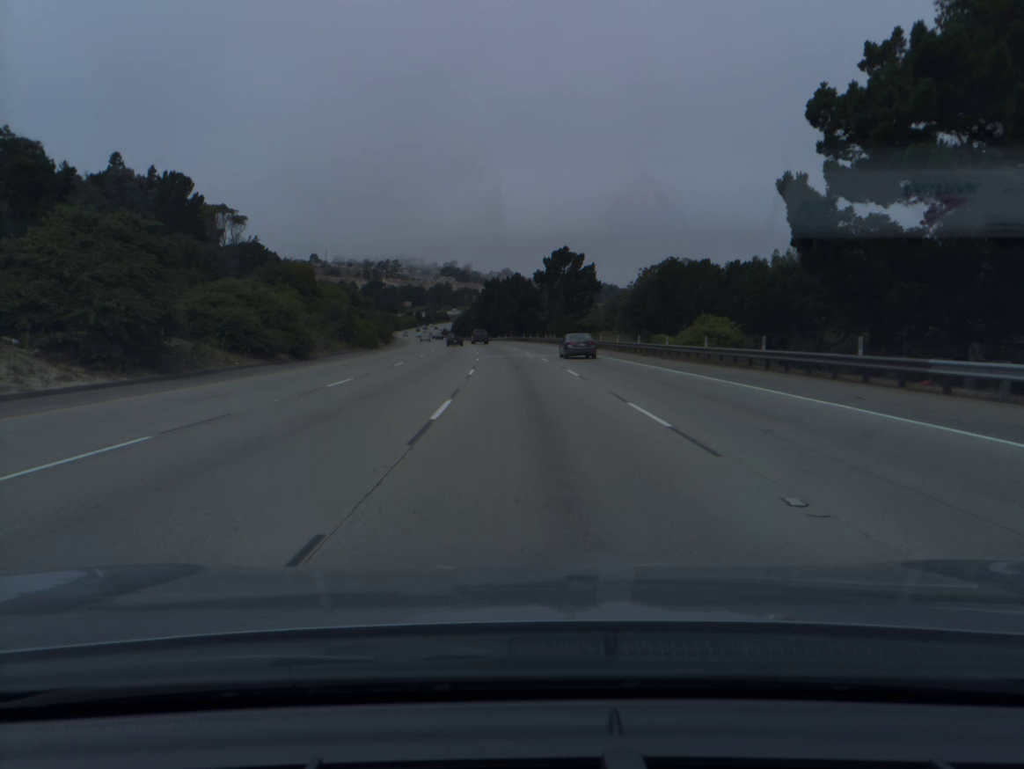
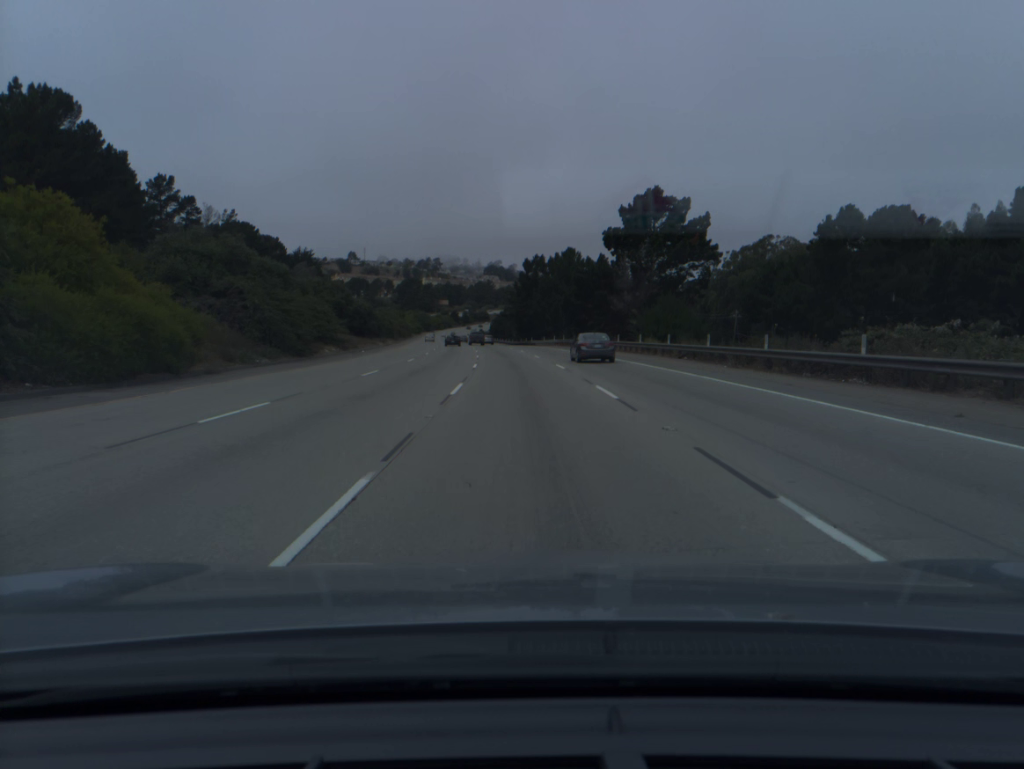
(-1.5, +53.2) m; -3°
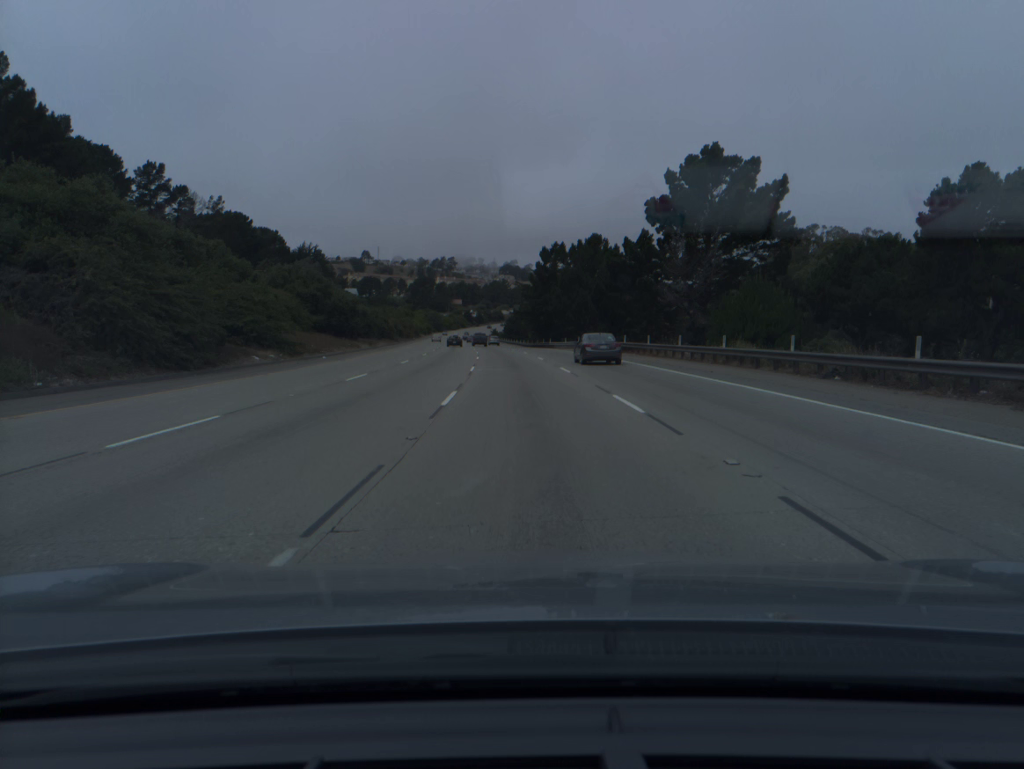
(-0.2, +17.7) m; -1°
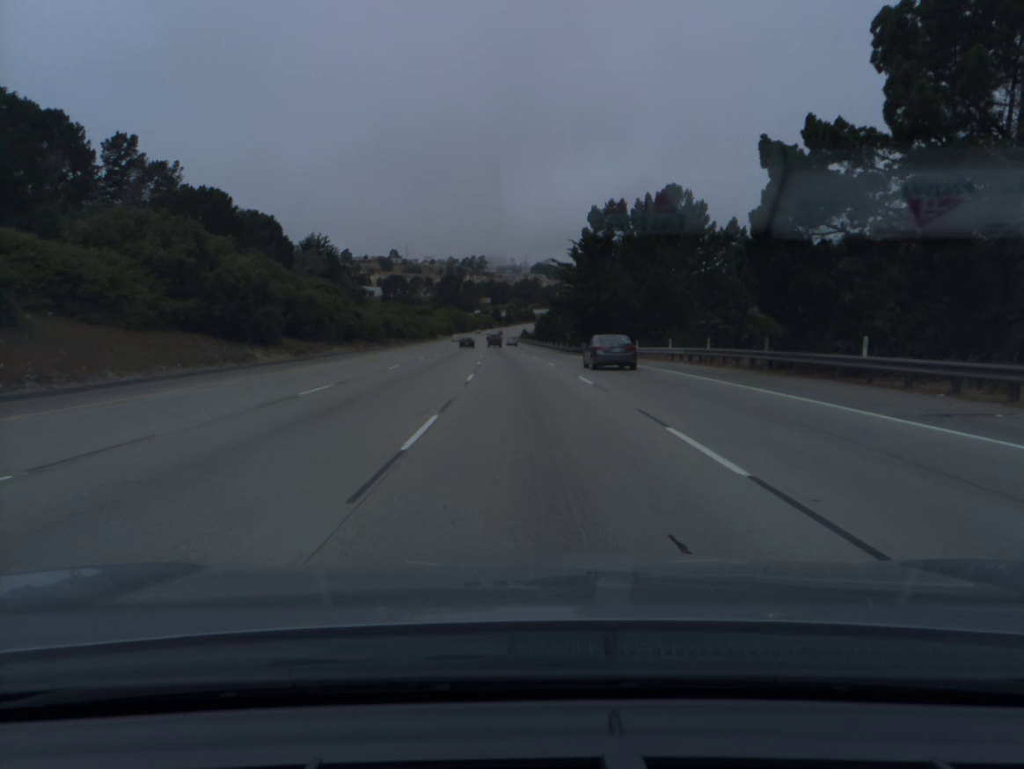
(-0.7, +35.2) m; -2°
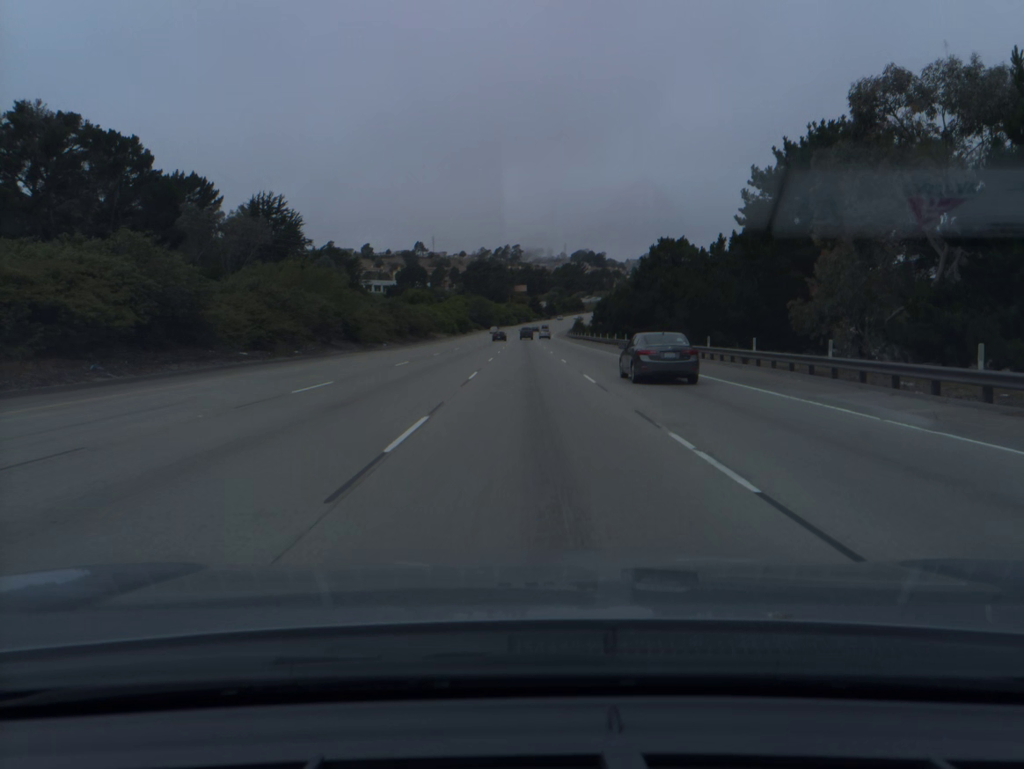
(-2.9, +88.0) m; -3°
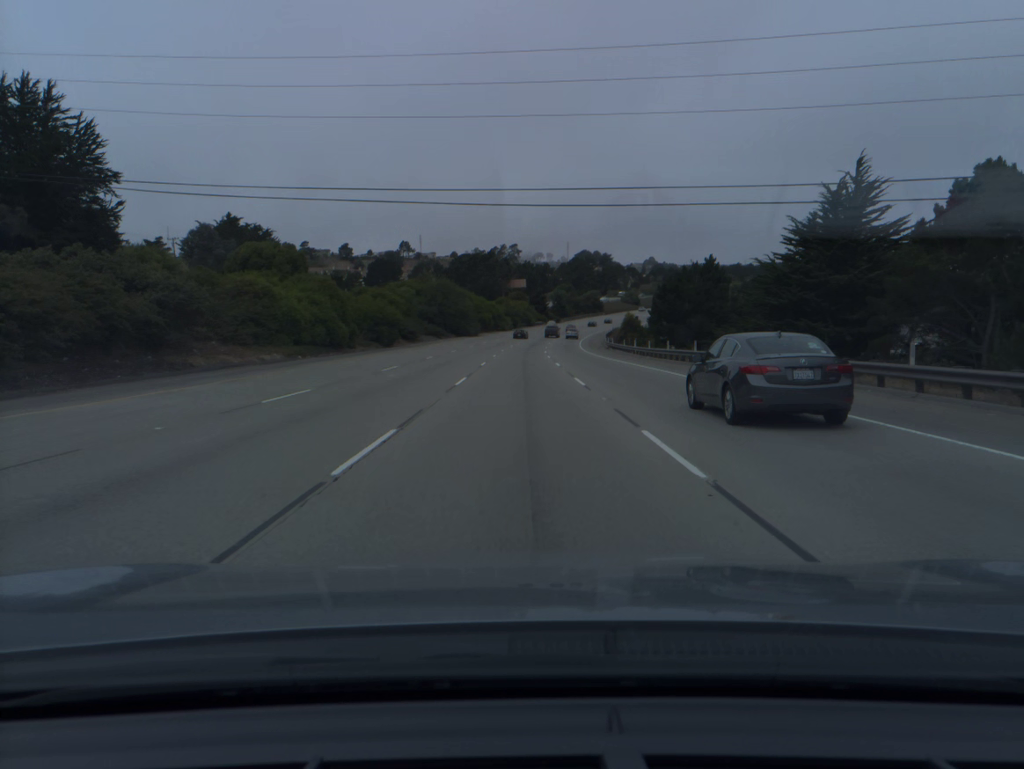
(+0.1, +88.8) m; 0°
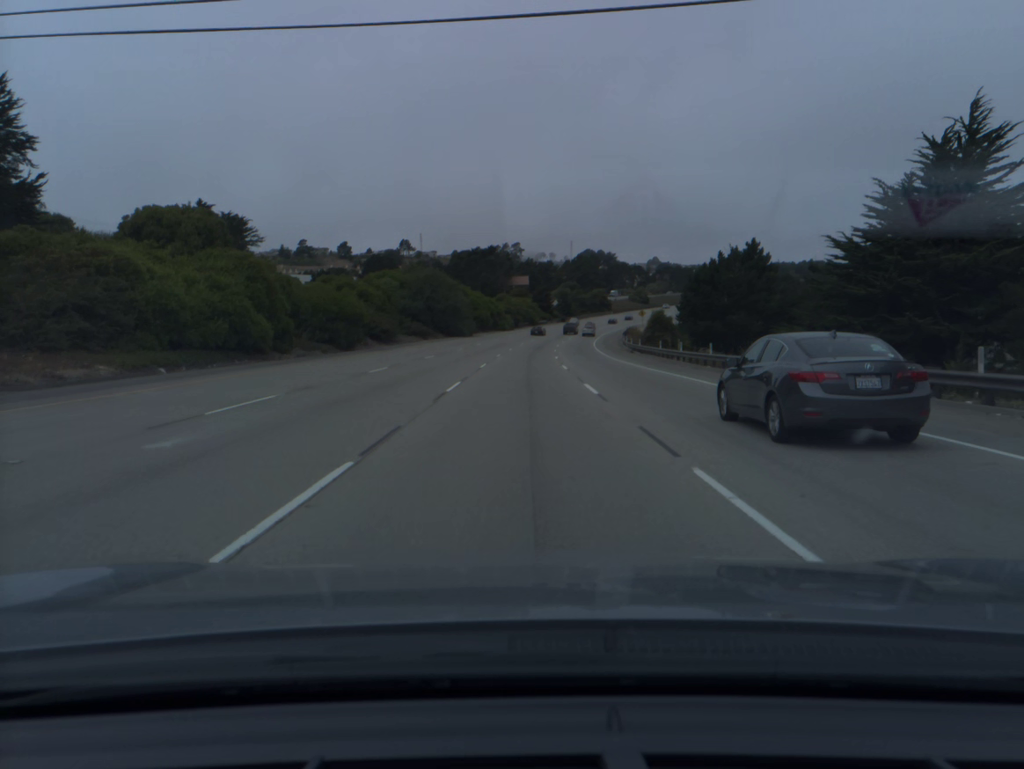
(0.0, +17.8) m; 0°
